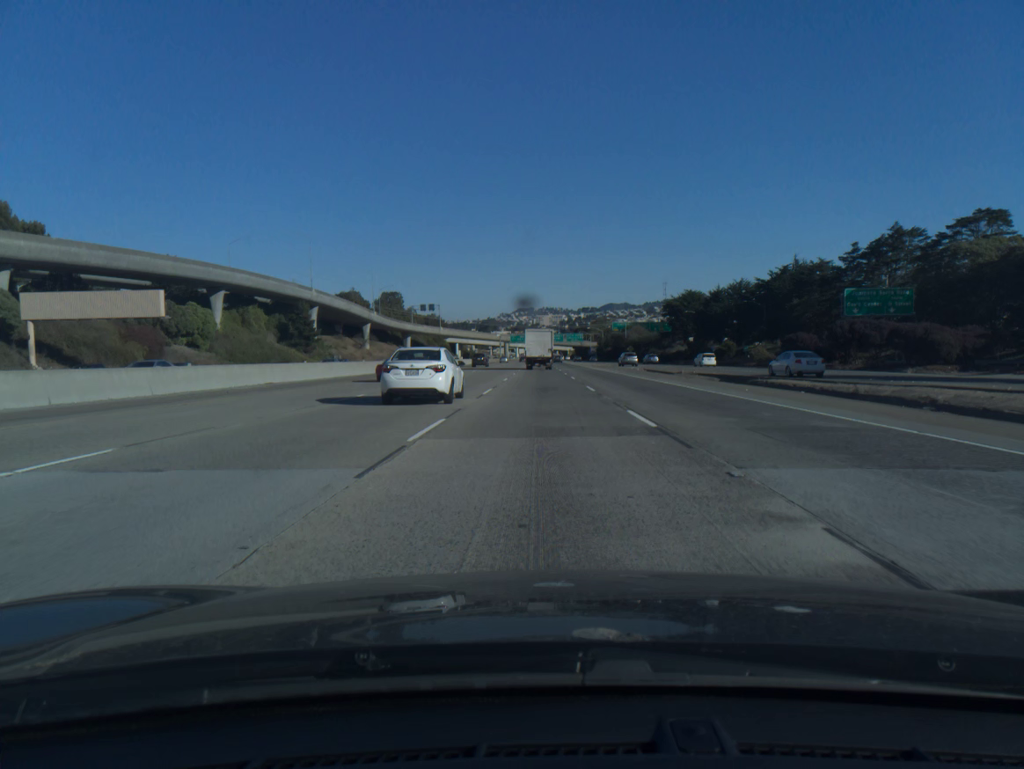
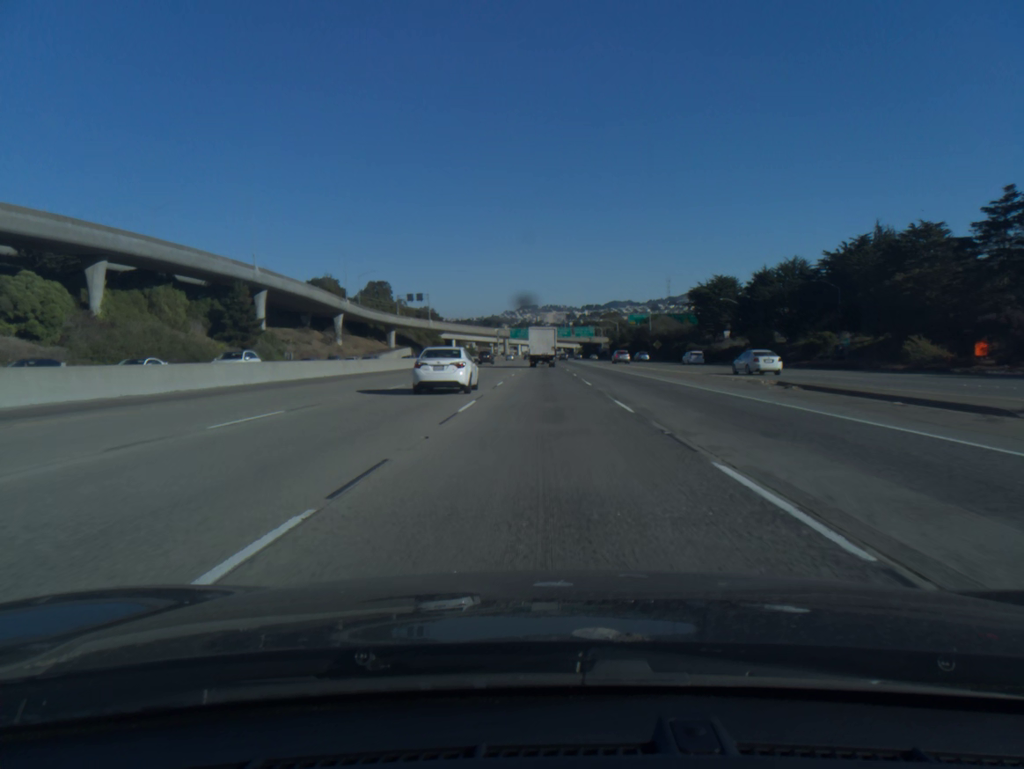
(-0.1, +37.3) m; 0°
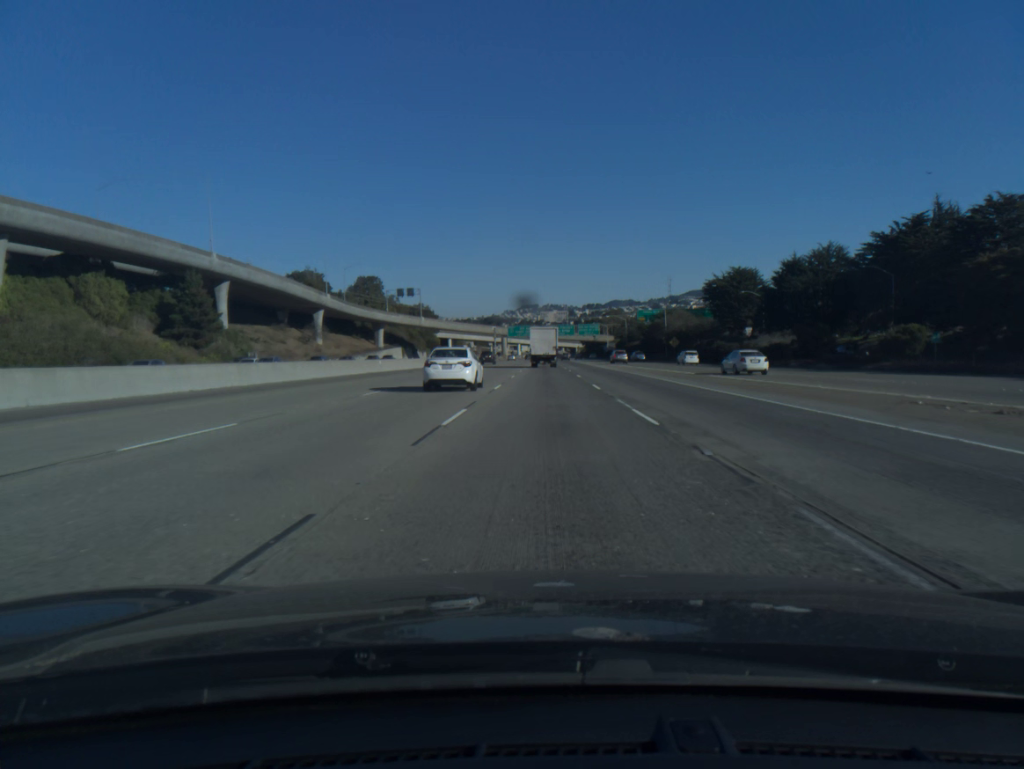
(0.0, +17.3) m; 0°
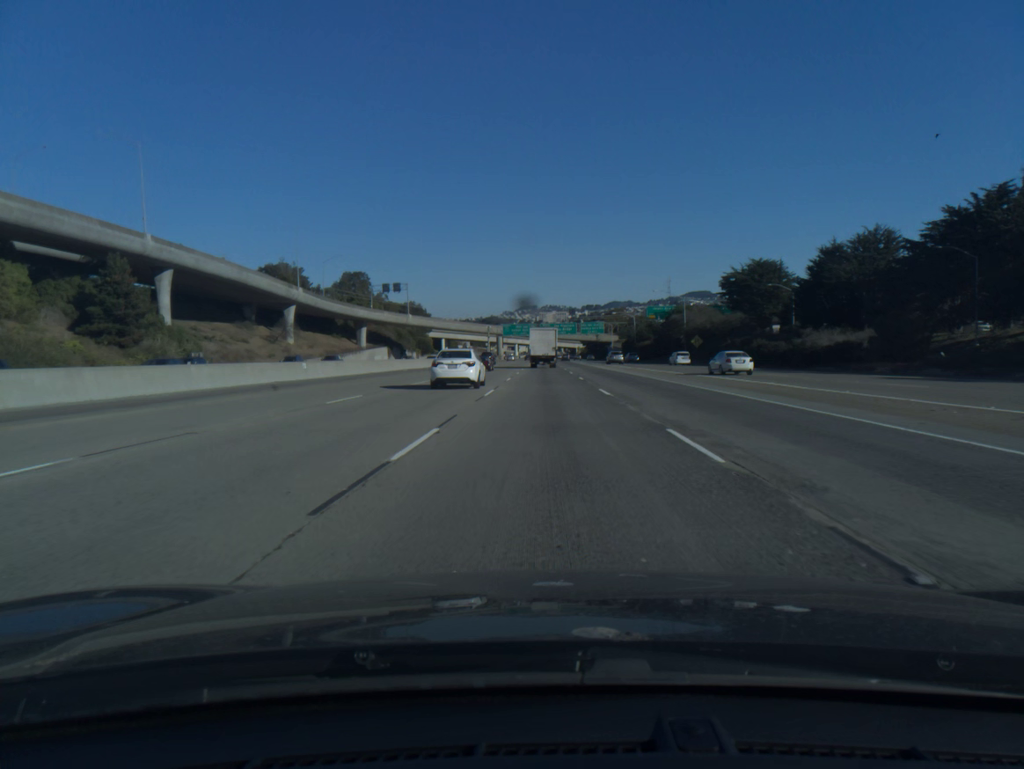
(0.0, +18.9) m; 0°
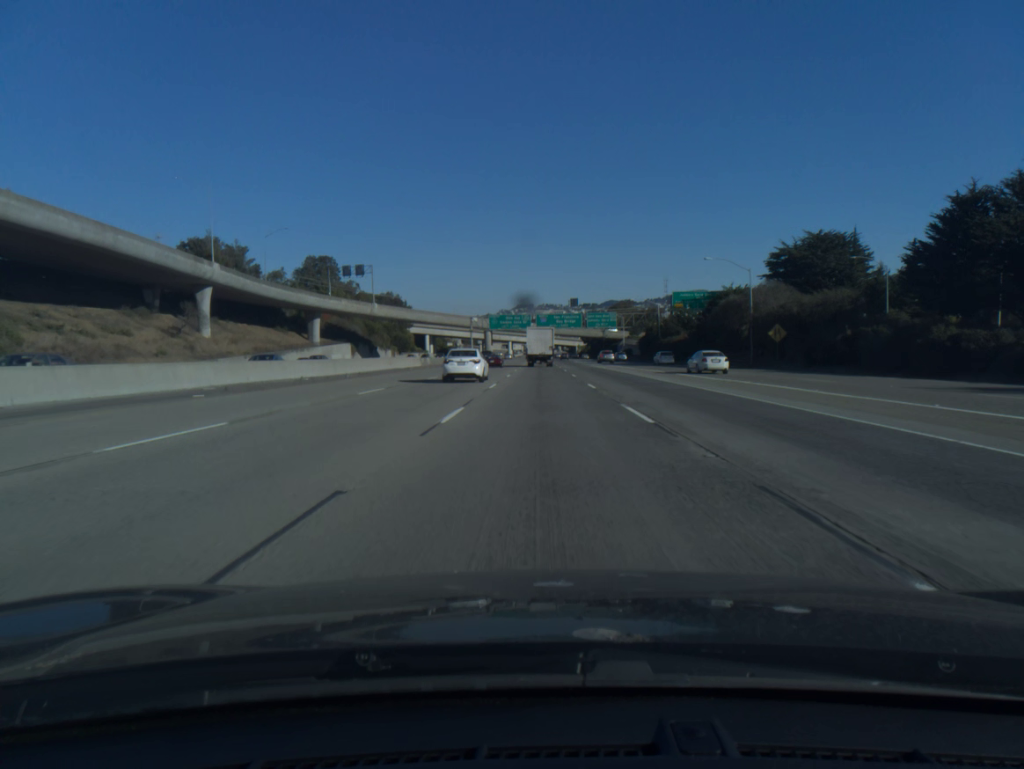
(+0.1, +37.9) m; 0°
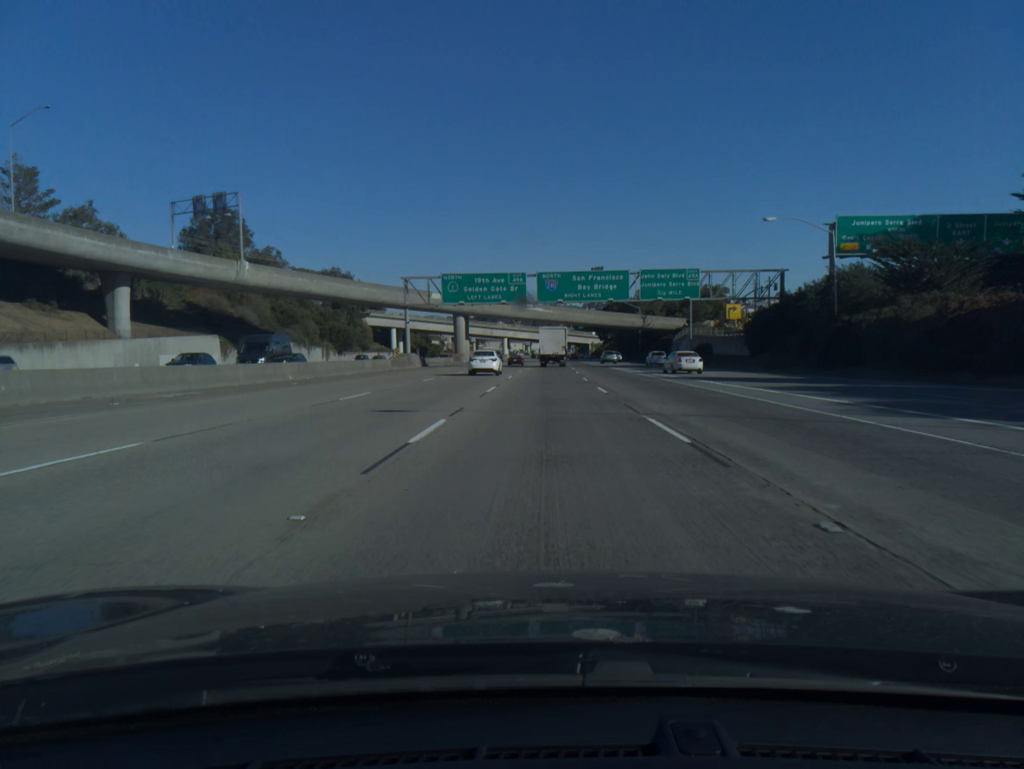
(-0.2, +73.9) m; 0°
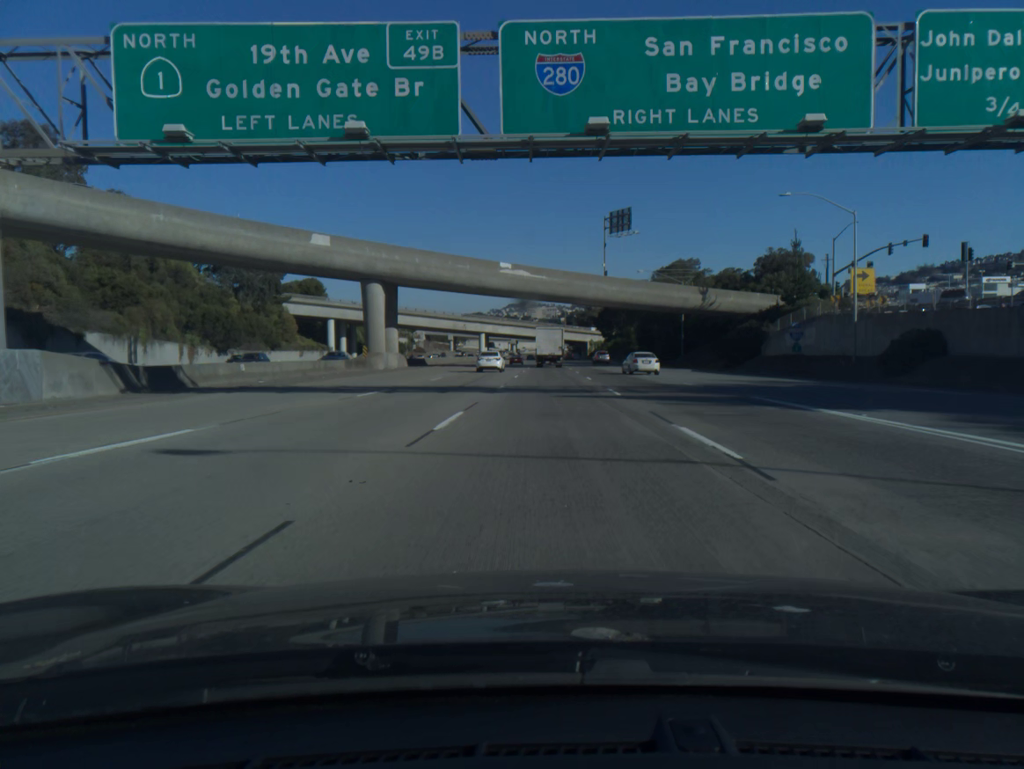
(+0.3, +55.3) m; +1°
